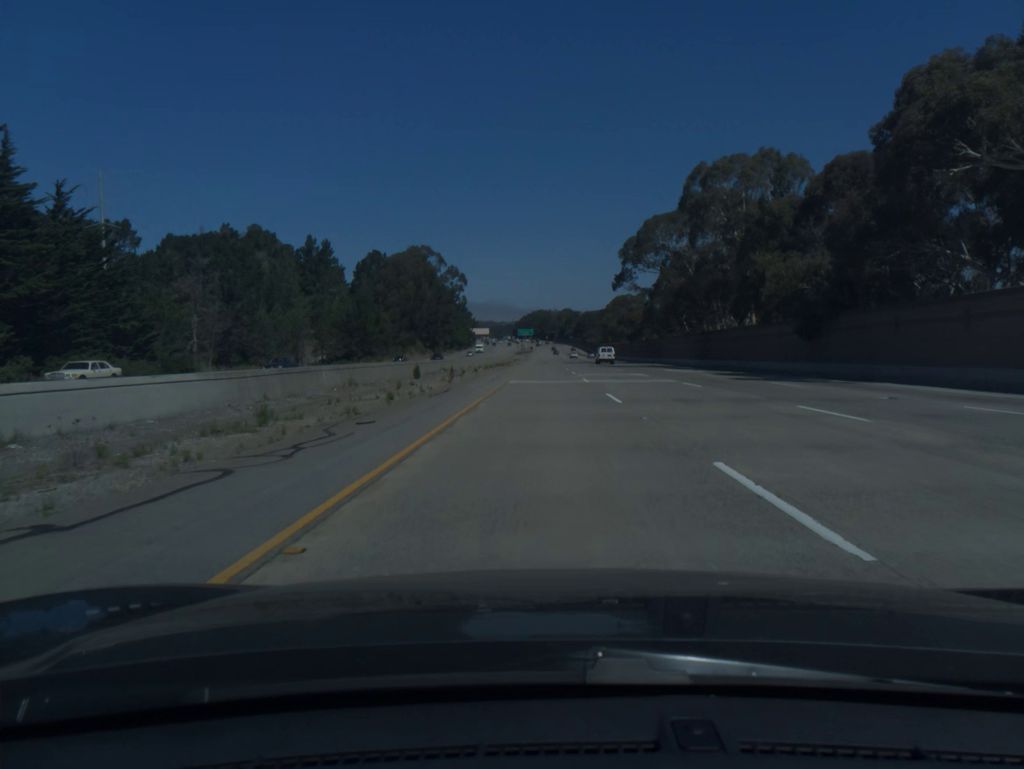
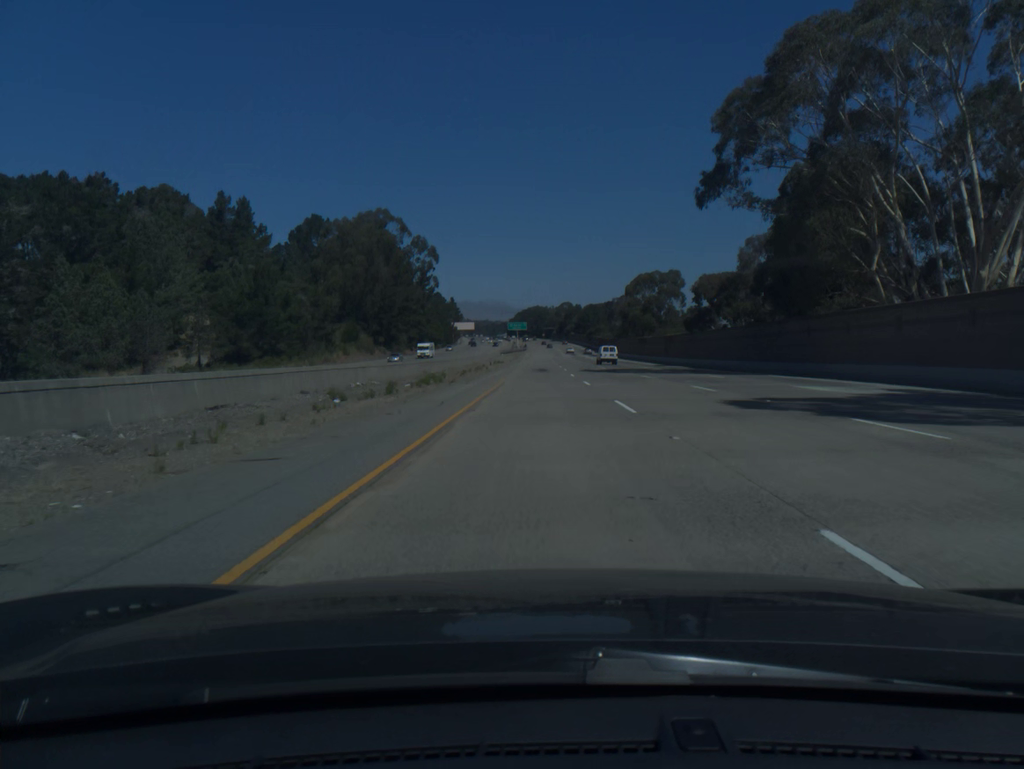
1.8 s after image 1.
(+0.1, +61.6) m; 0°
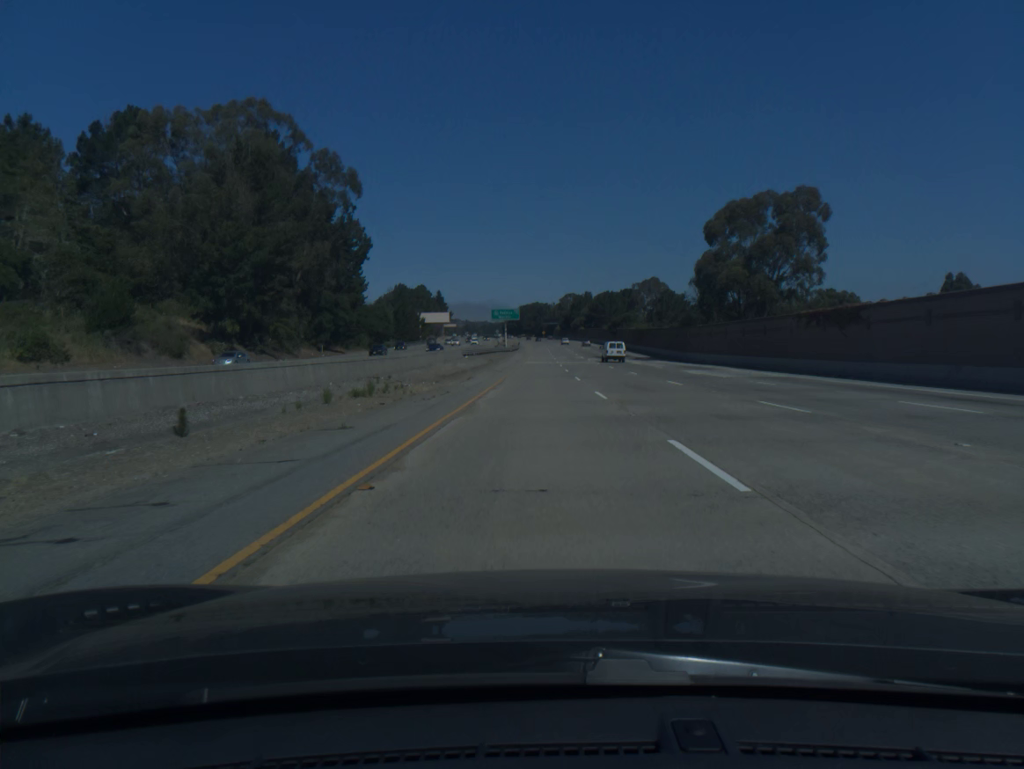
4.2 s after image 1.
(-0.1, +82.2) m; 0°
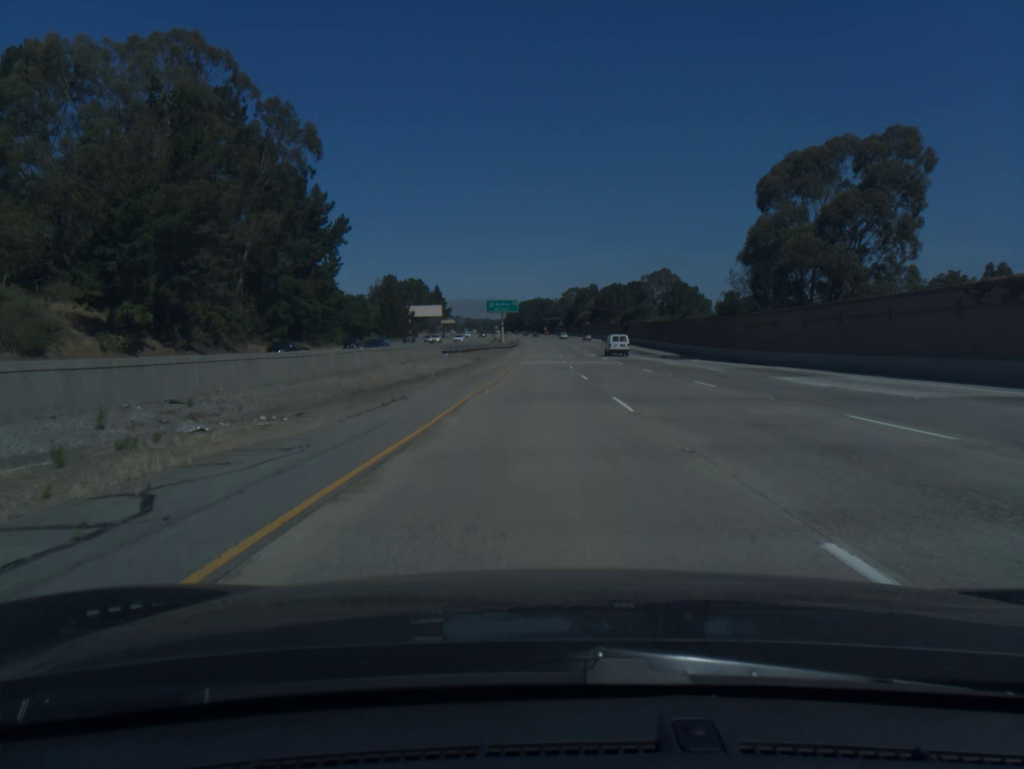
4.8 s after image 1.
(0.0, +20.5) m; 0°
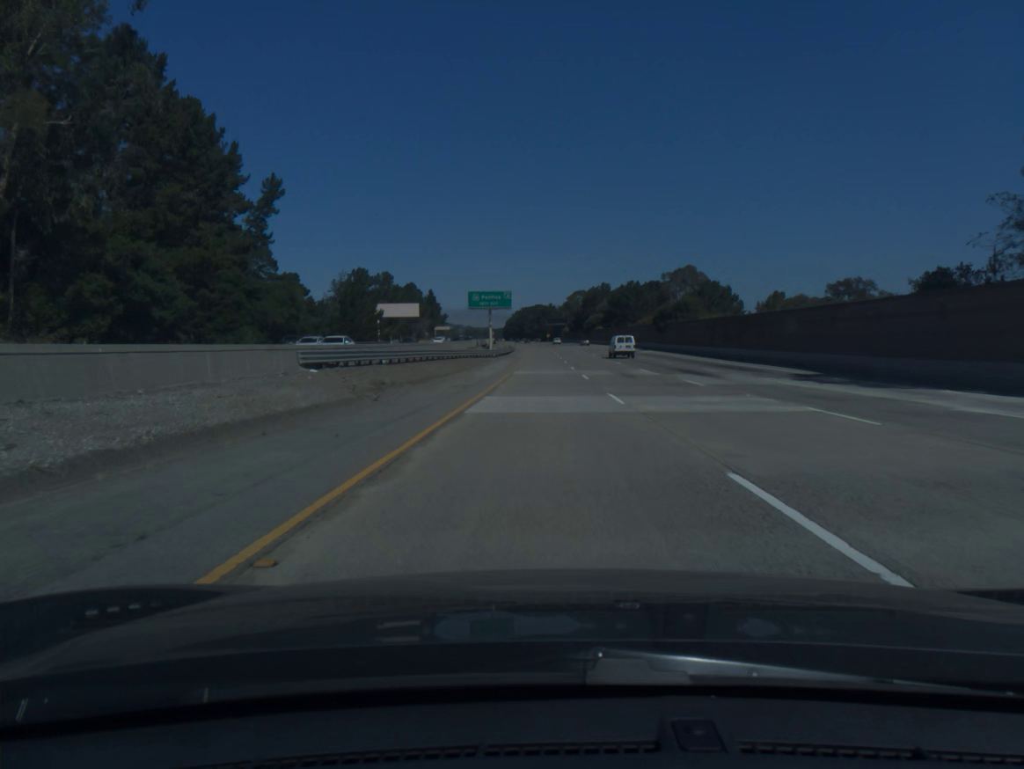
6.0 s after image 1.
(-0.1, +41.0) m; 0°
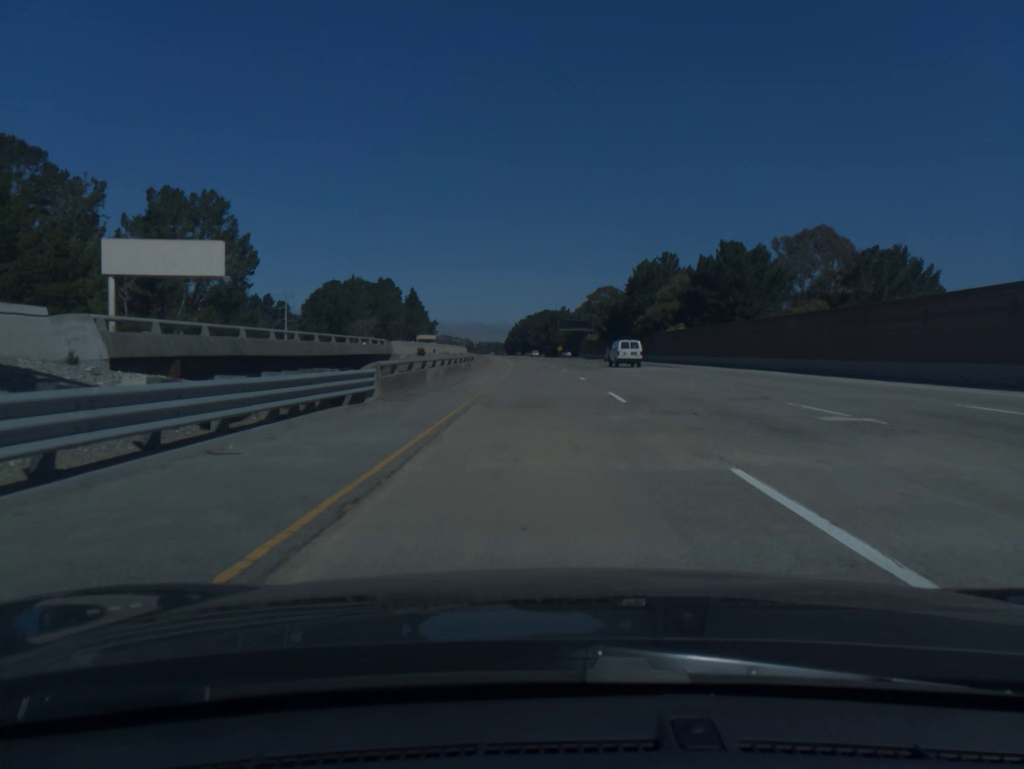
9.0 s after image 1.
(-0.1, +102.1) m; -1°
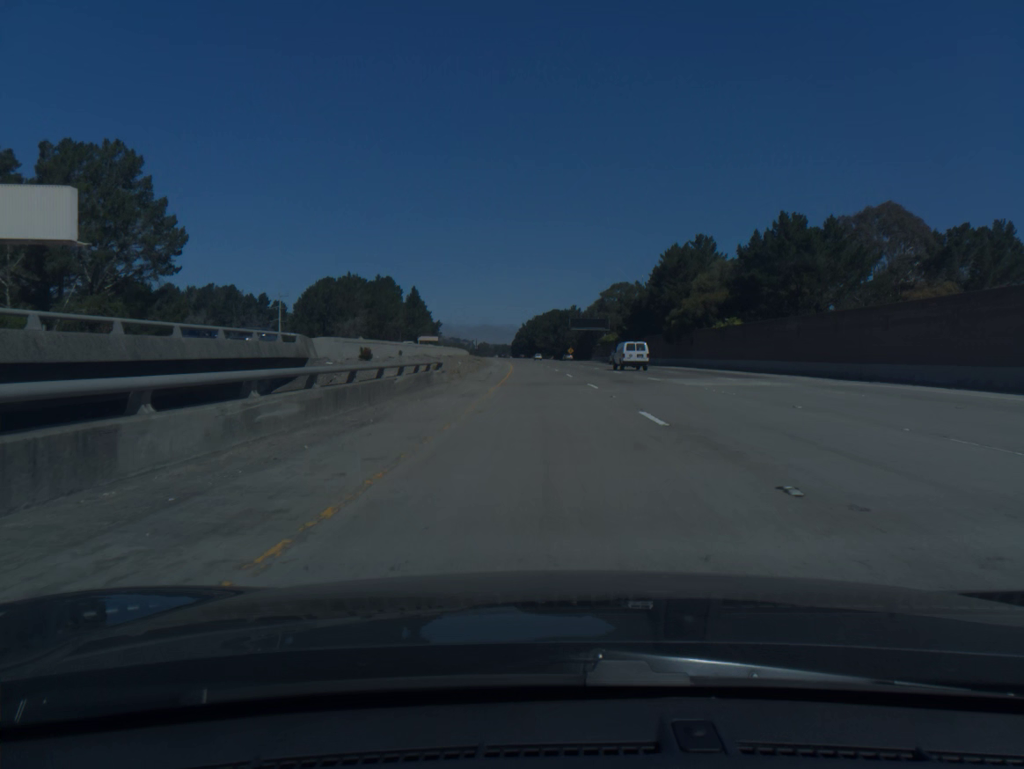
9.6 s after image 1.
(-0.1, +20.3) m; -1°
